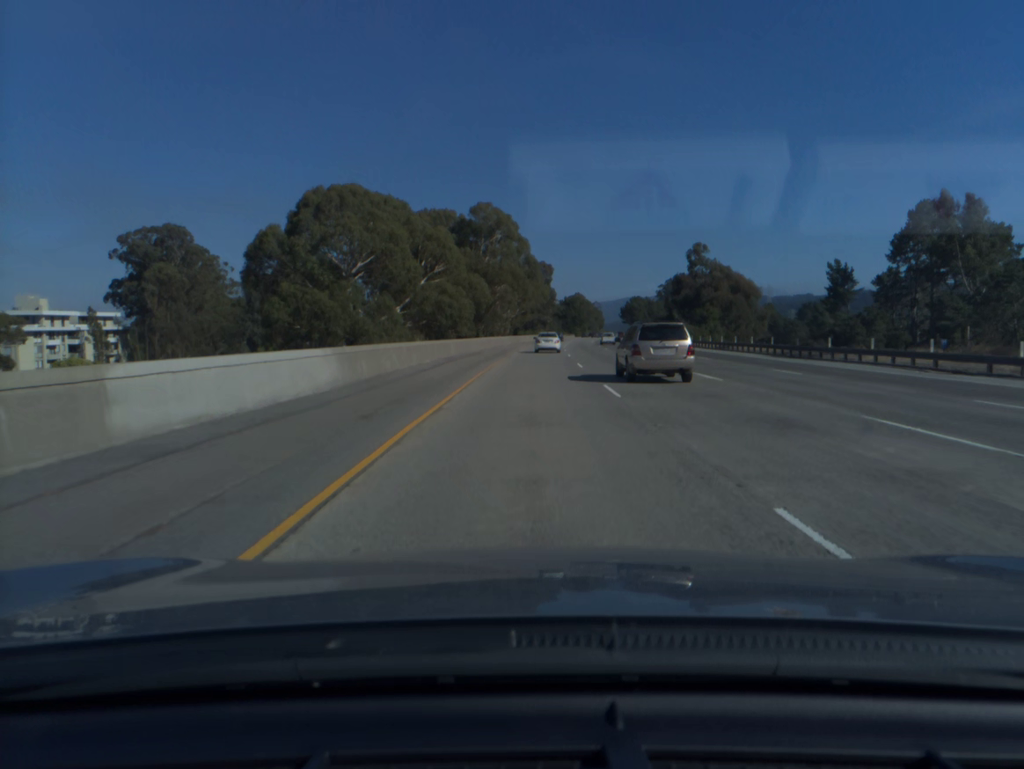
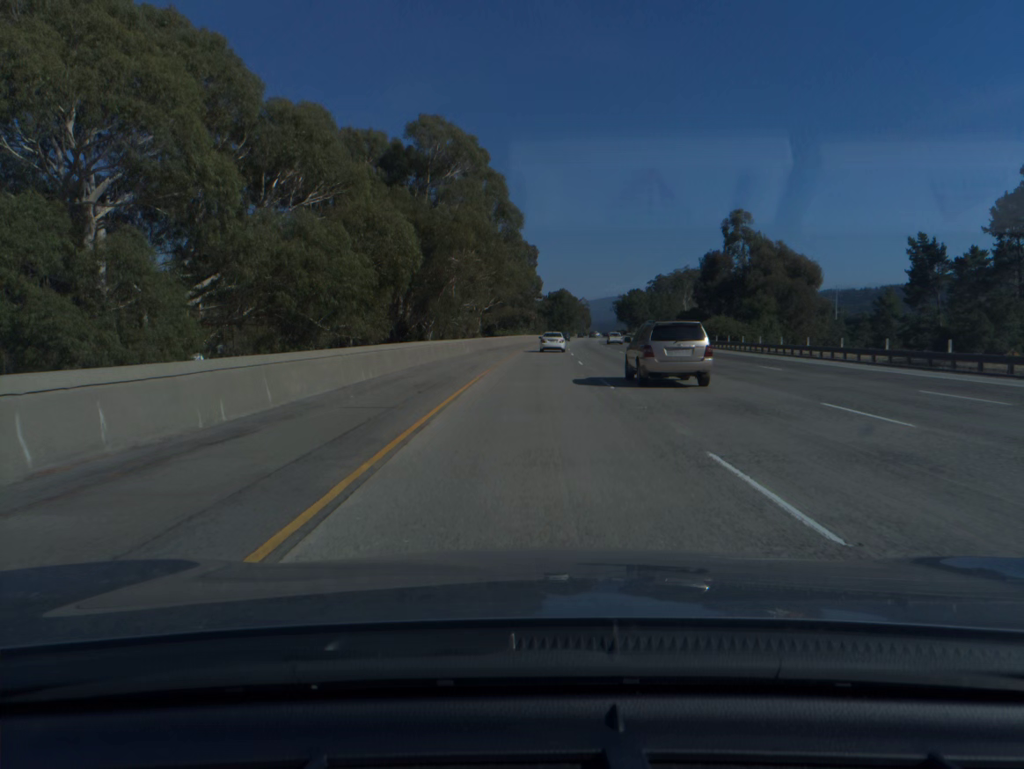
(+0.5, +41.0) m; +1°
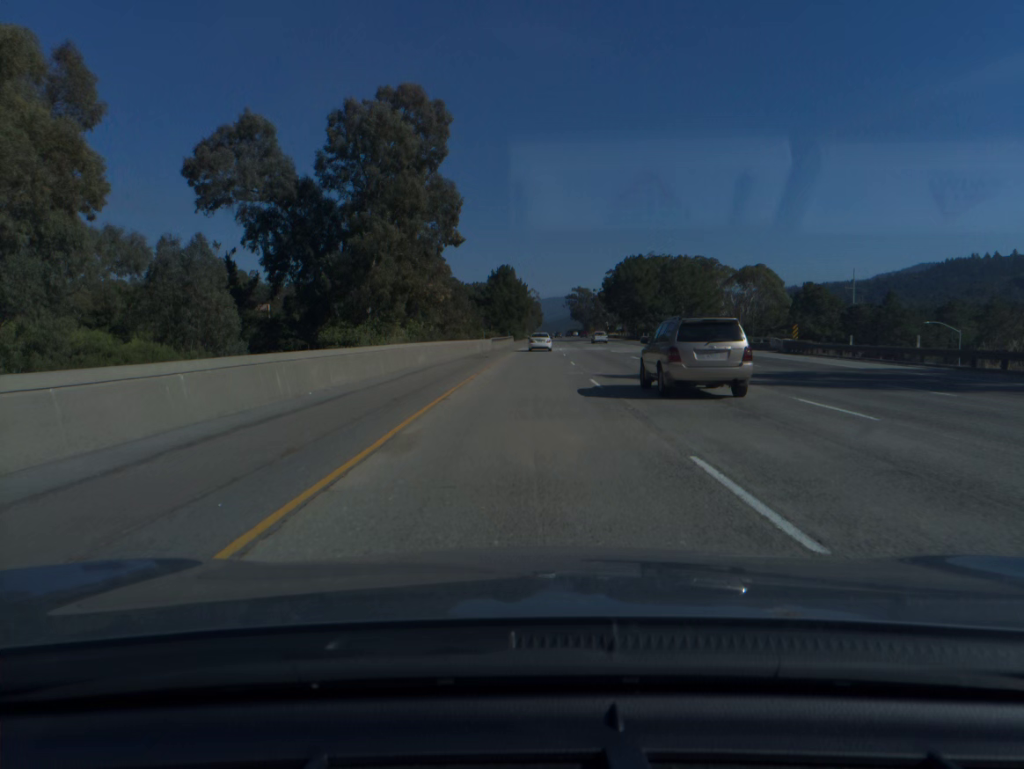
(+3.9, +102.1) m; +4°
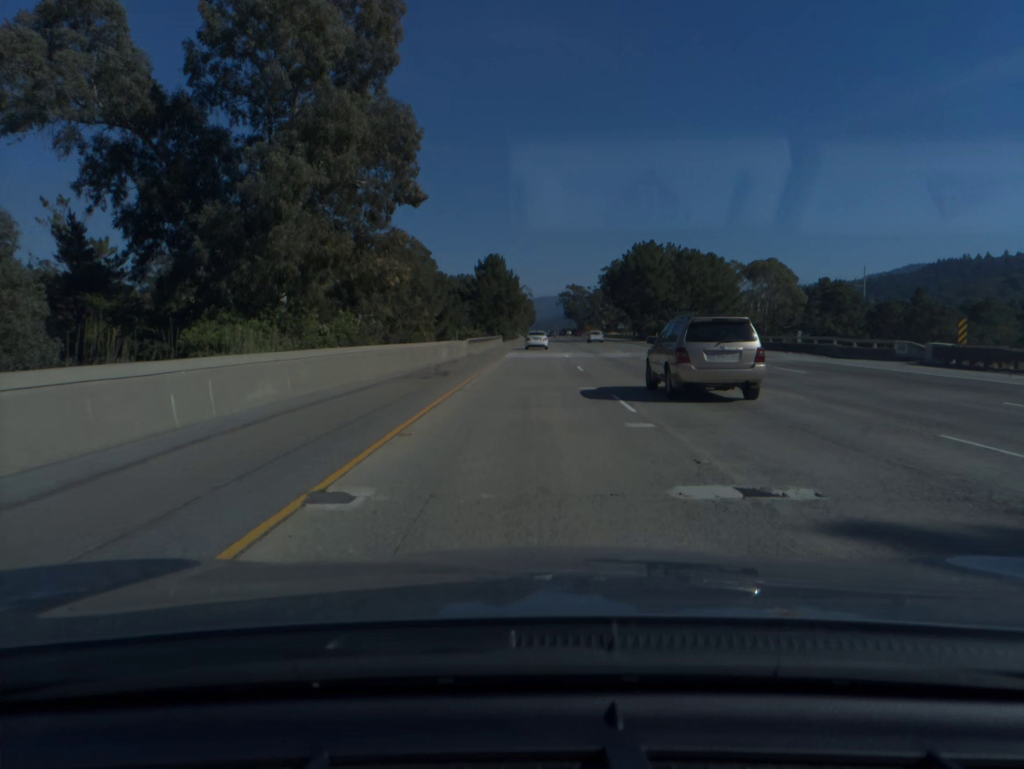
(+0.1, +20.5) m; +1°
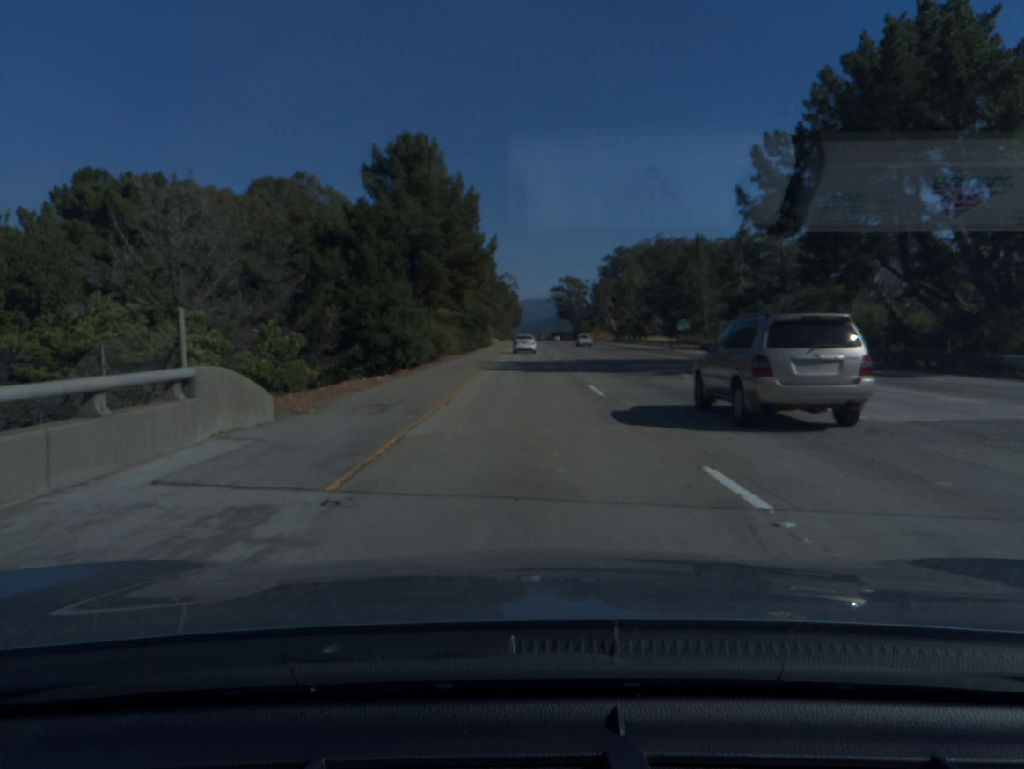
(+1.1, +82.3) m; +1°
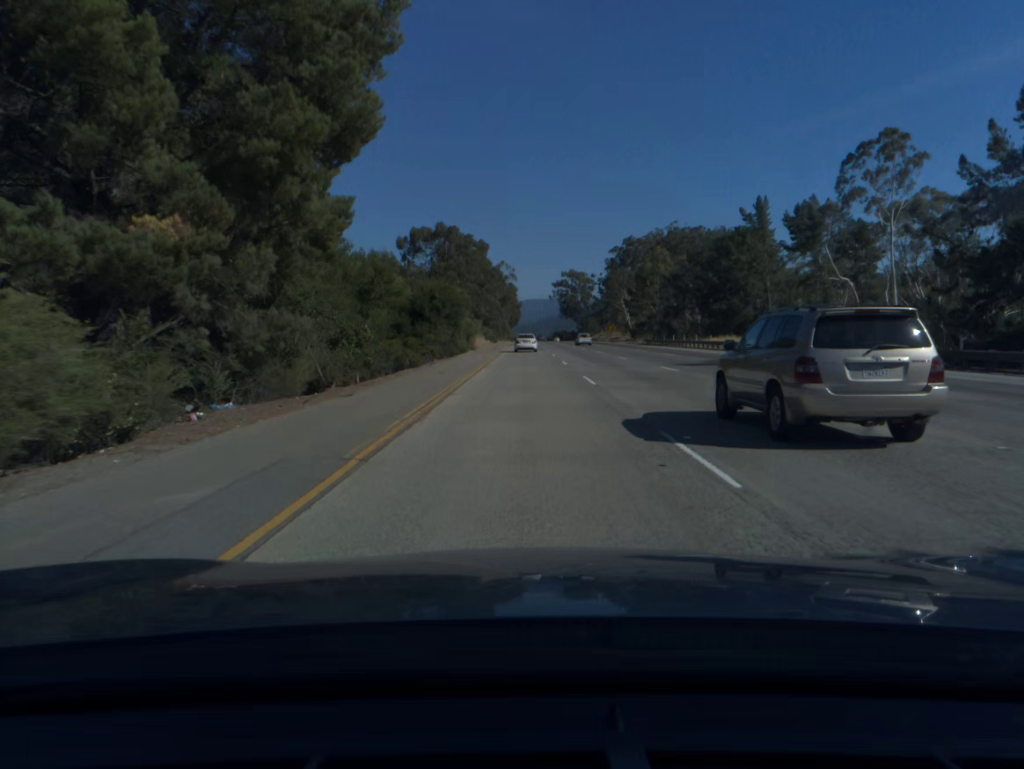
(0.0, +41.2) m; 0°
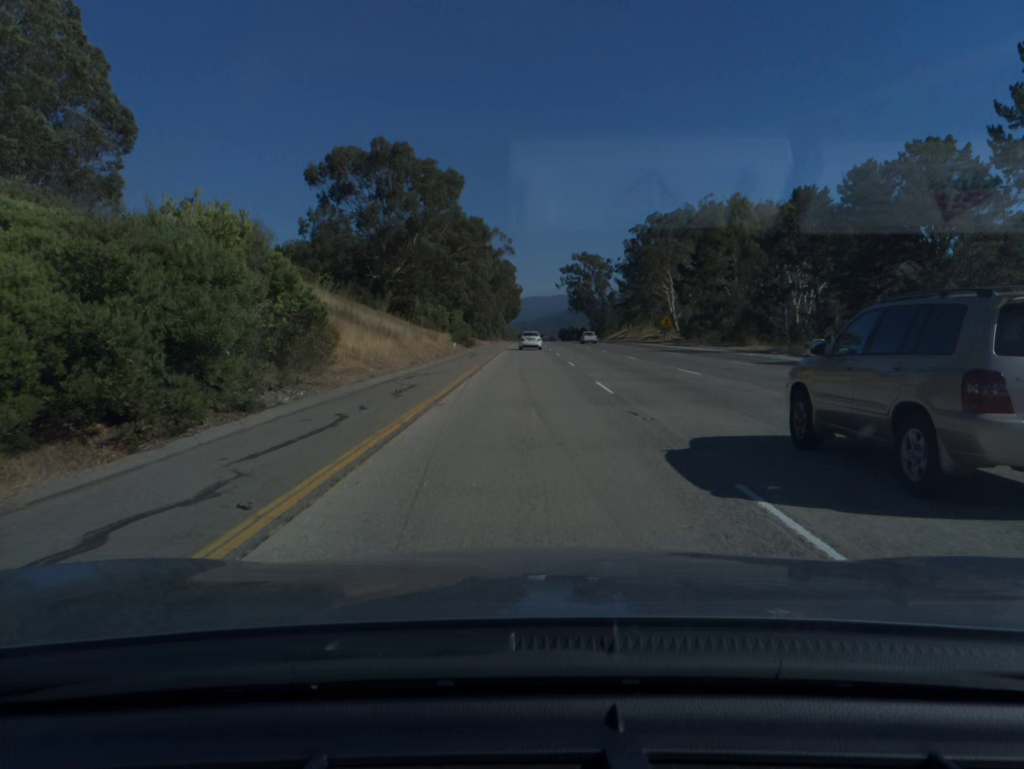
(0.0, +61.8) m; 0°
